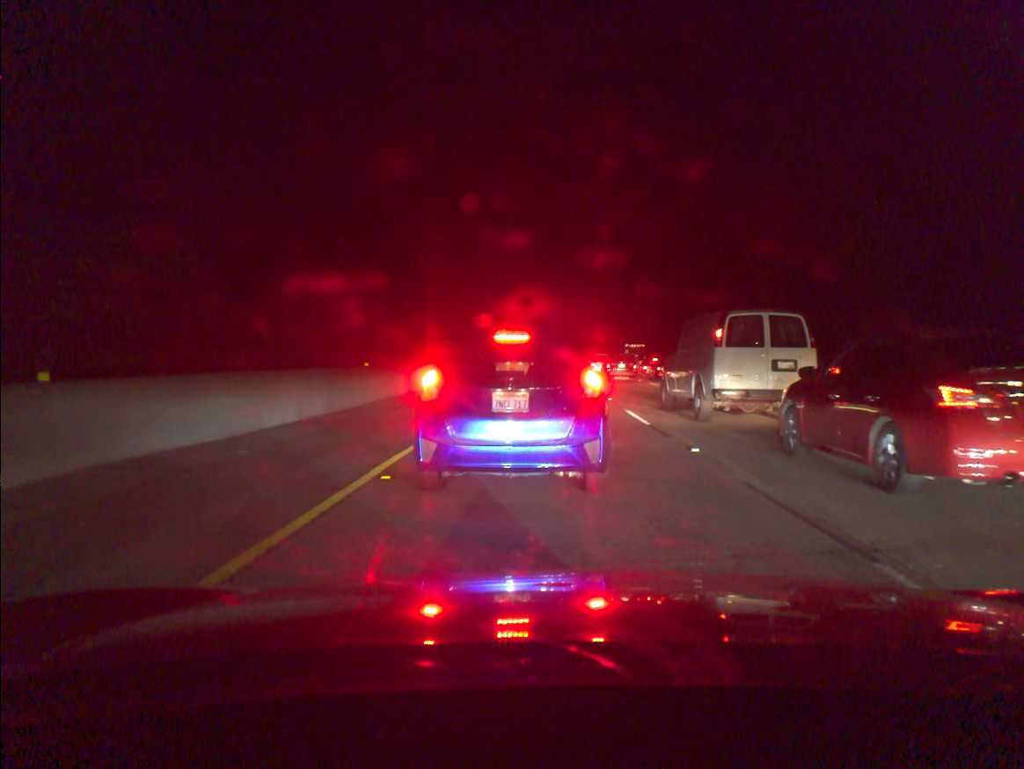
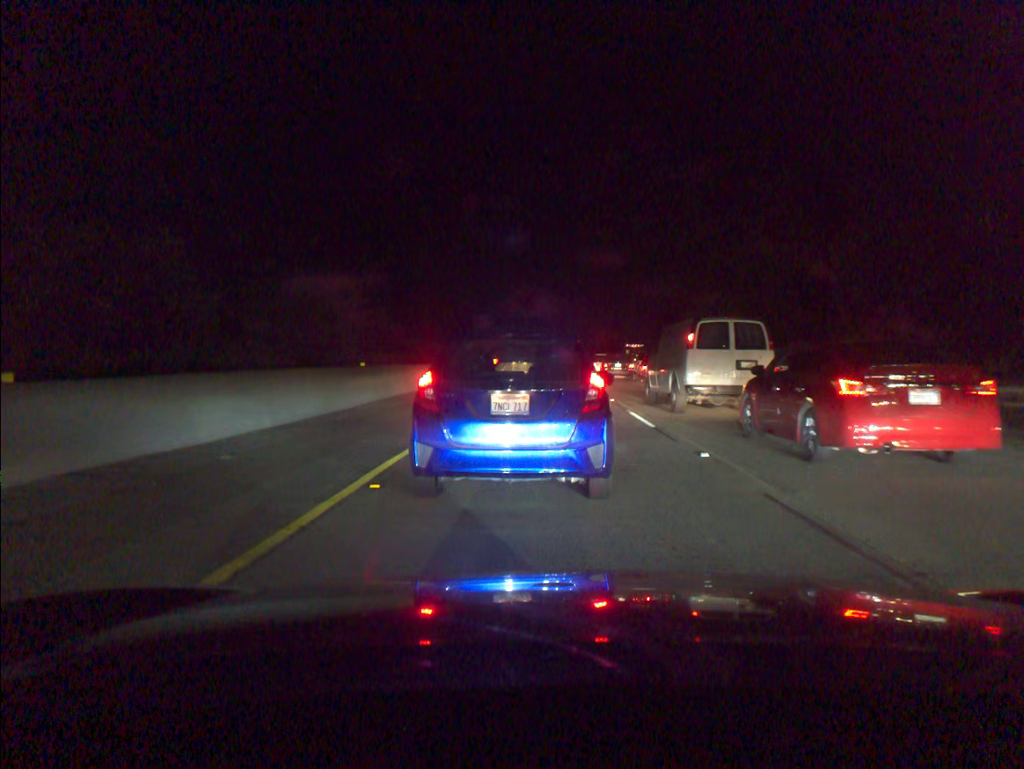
(0.0, +0.5) m; 0°
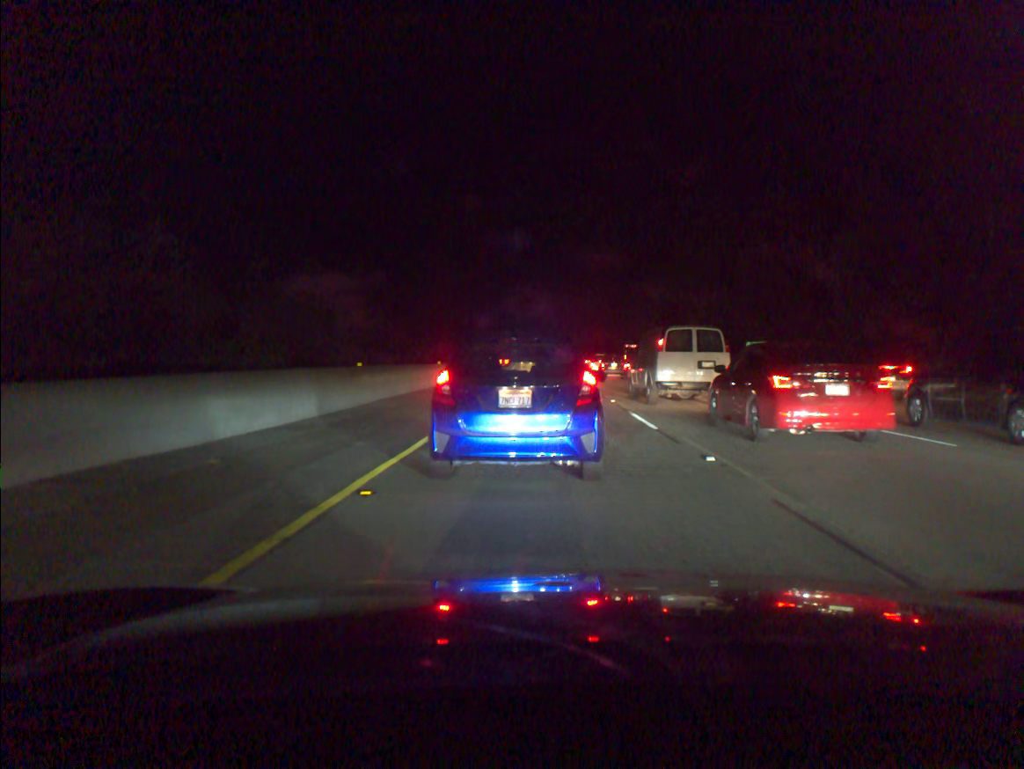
(0.0, +0.4) m; 0°
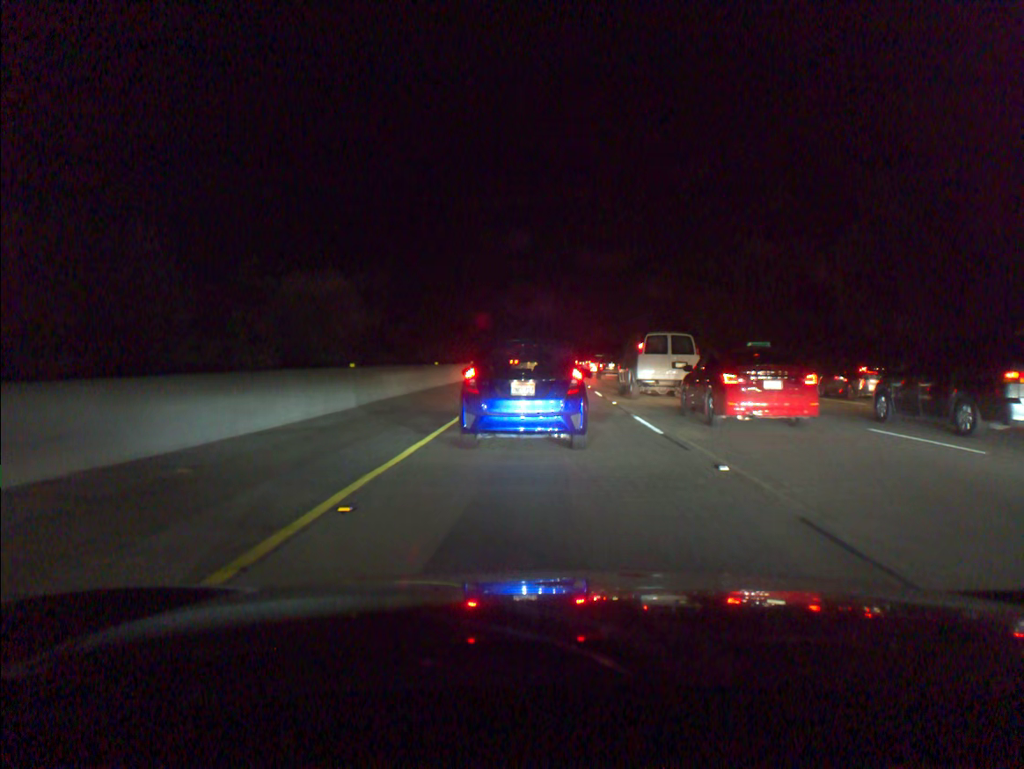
(0.0, +0.7) m; 0°
